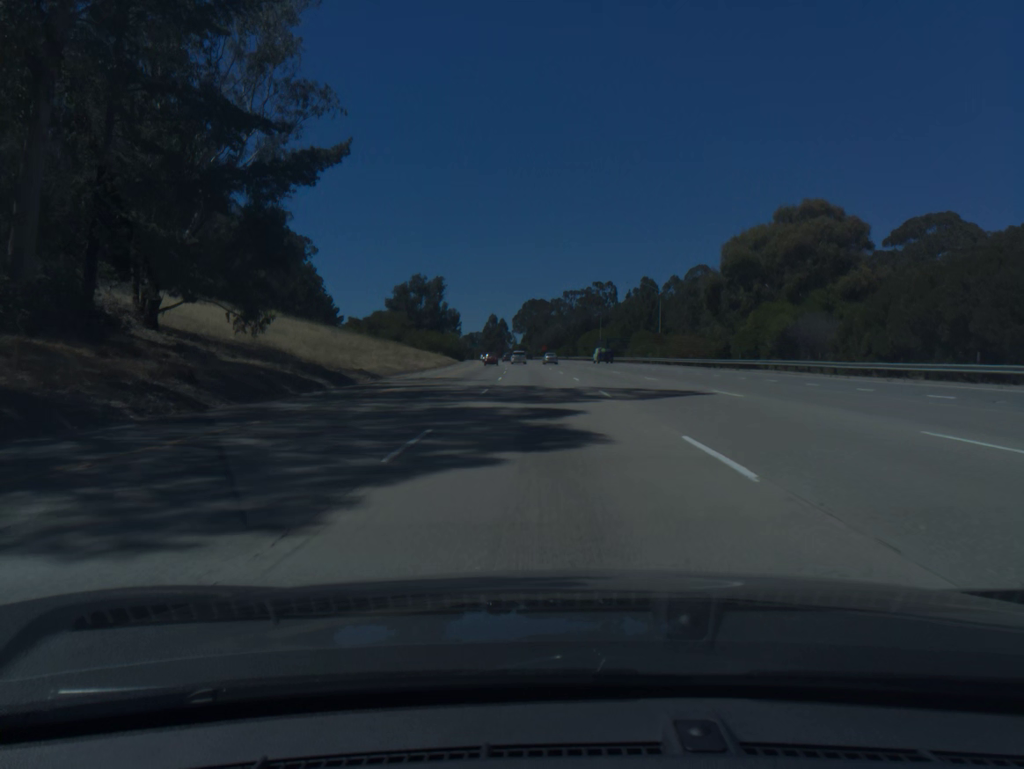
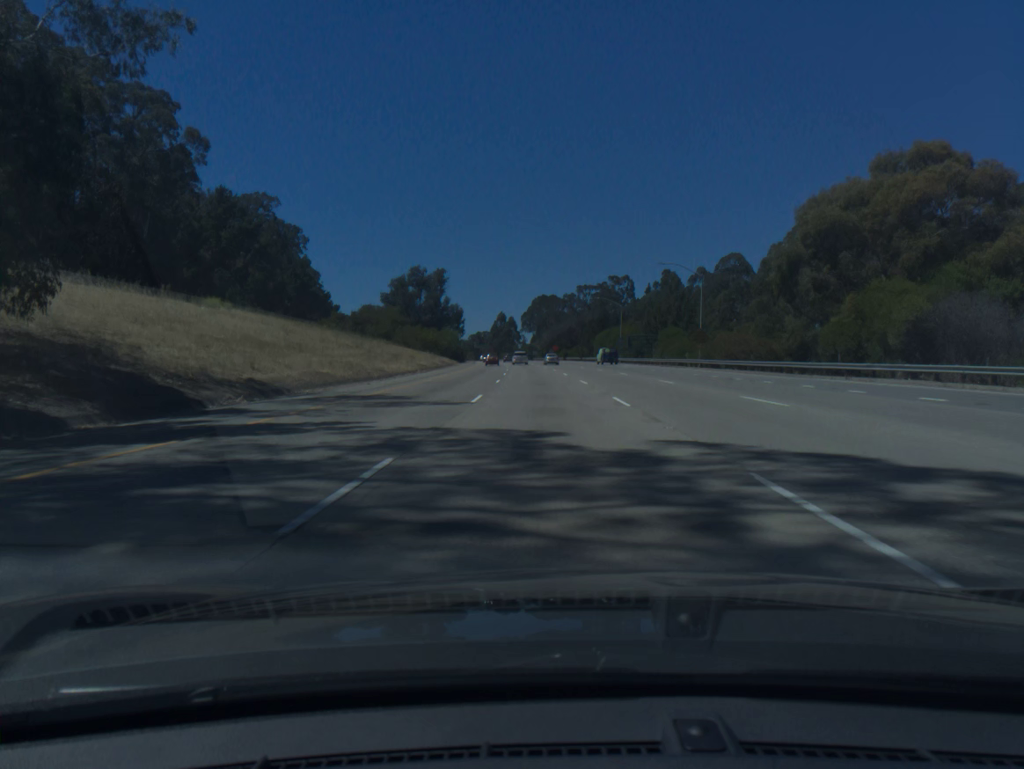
(-0.1, +18.4) m; -1°
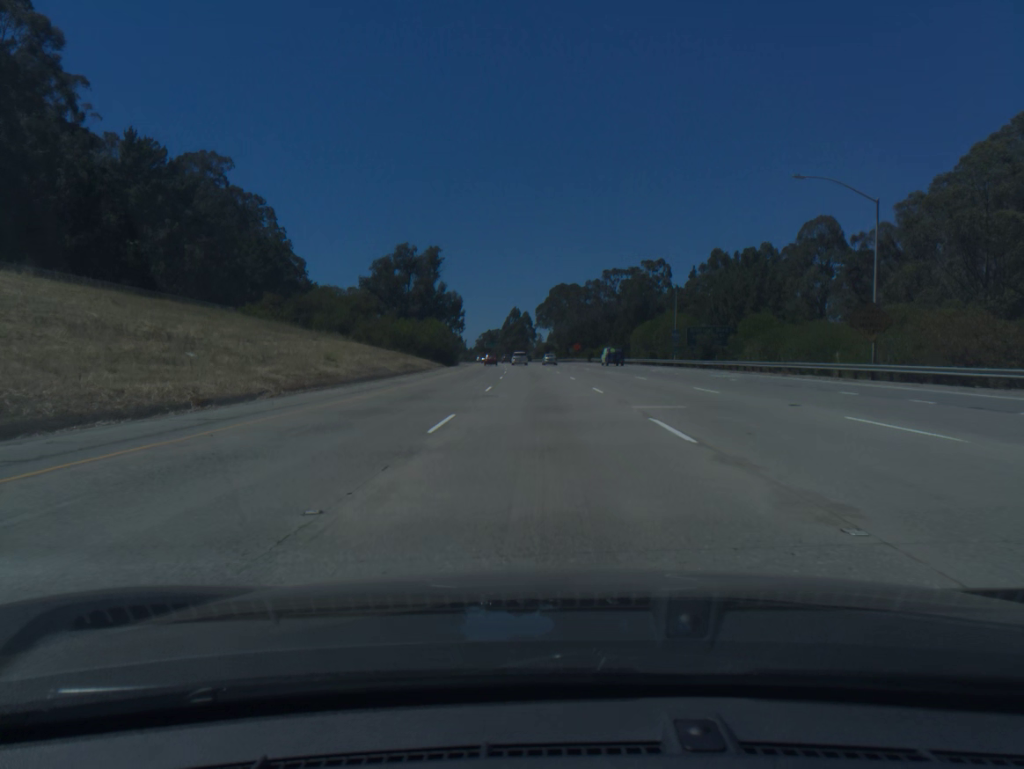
(-0.4, +36.7) m; -1°
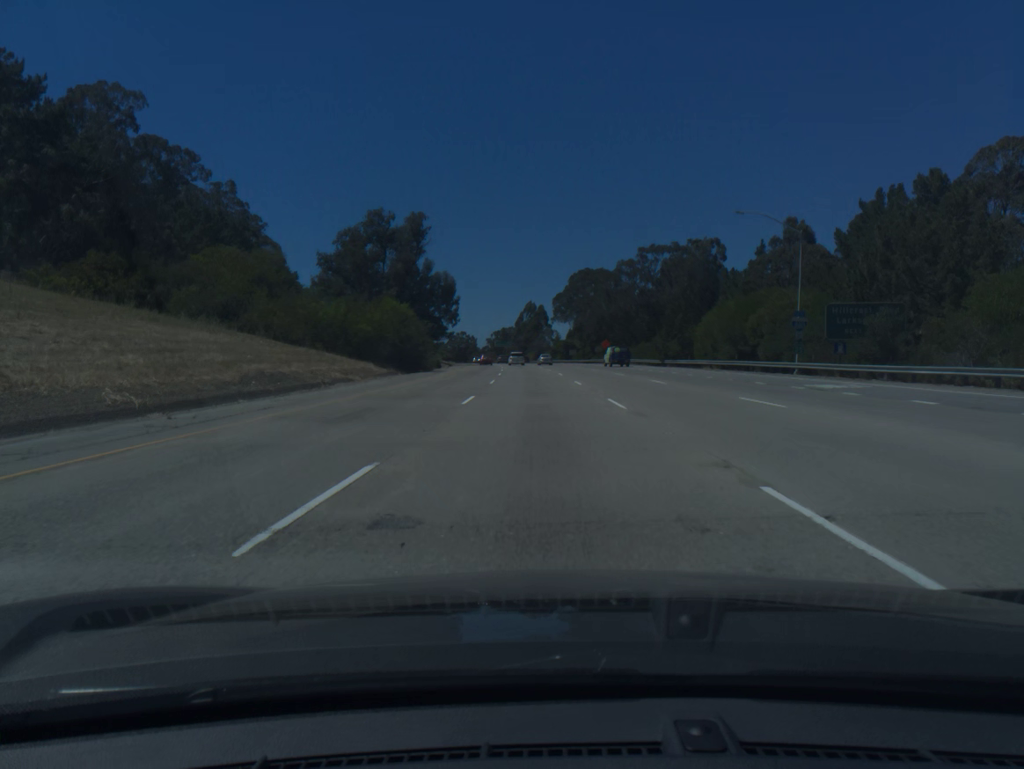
(-0.4, +36.7) m; -1°
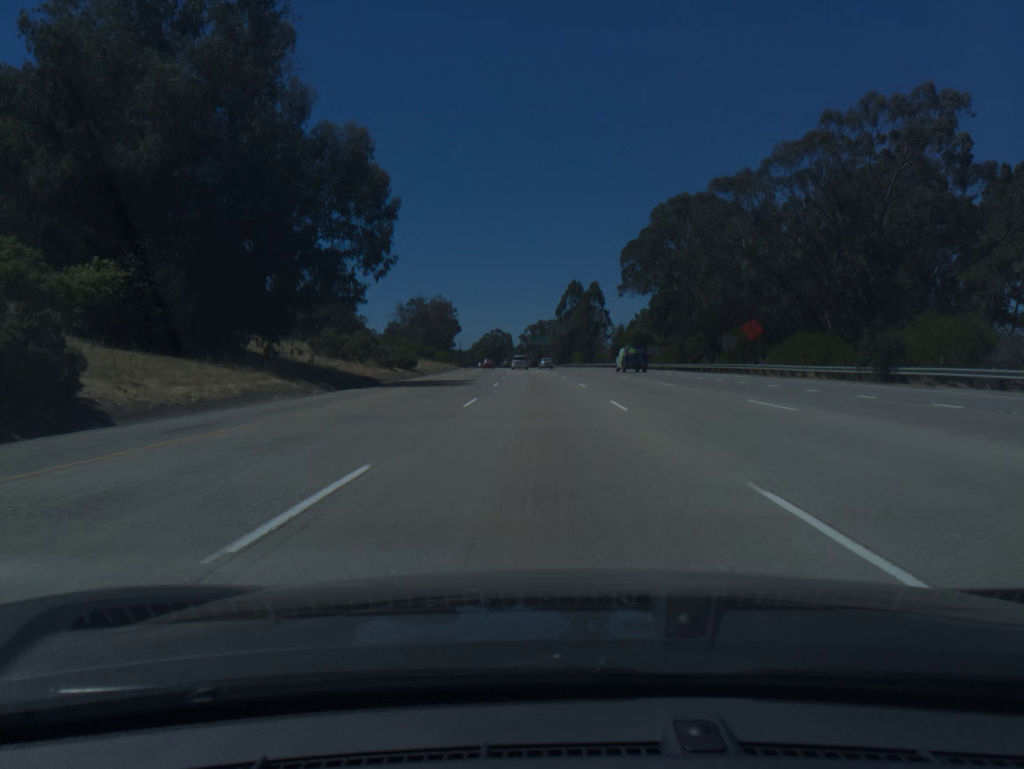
(-1.9, +73.3) m; -3°
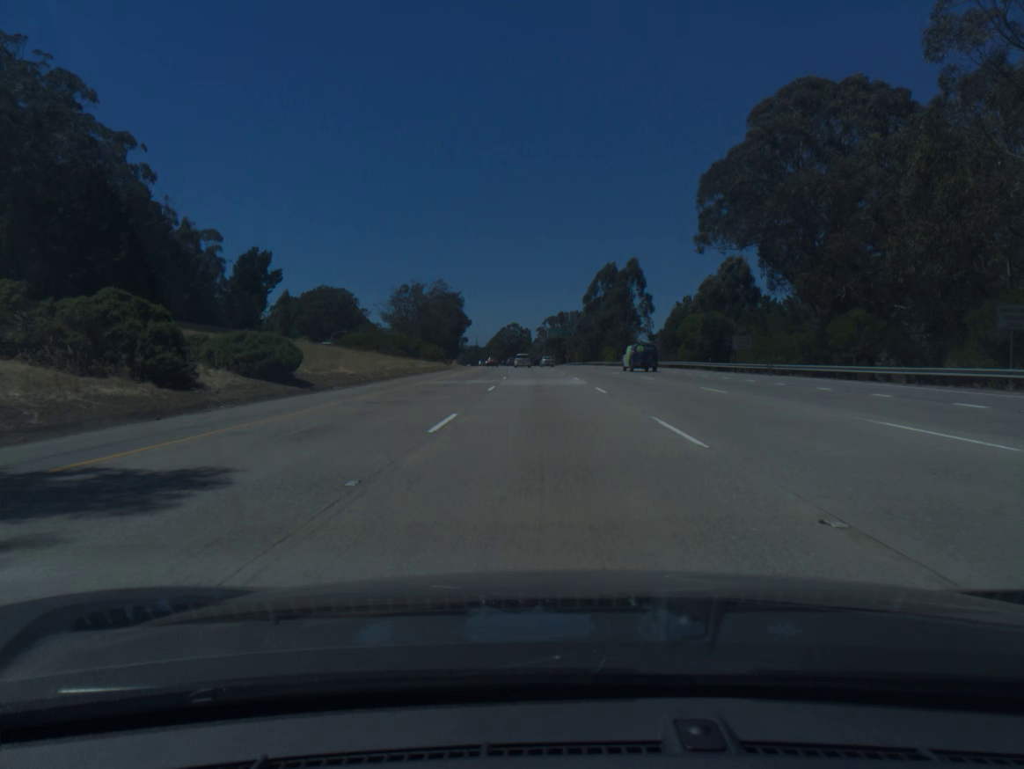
(-0.5, +36.6) m; -2°
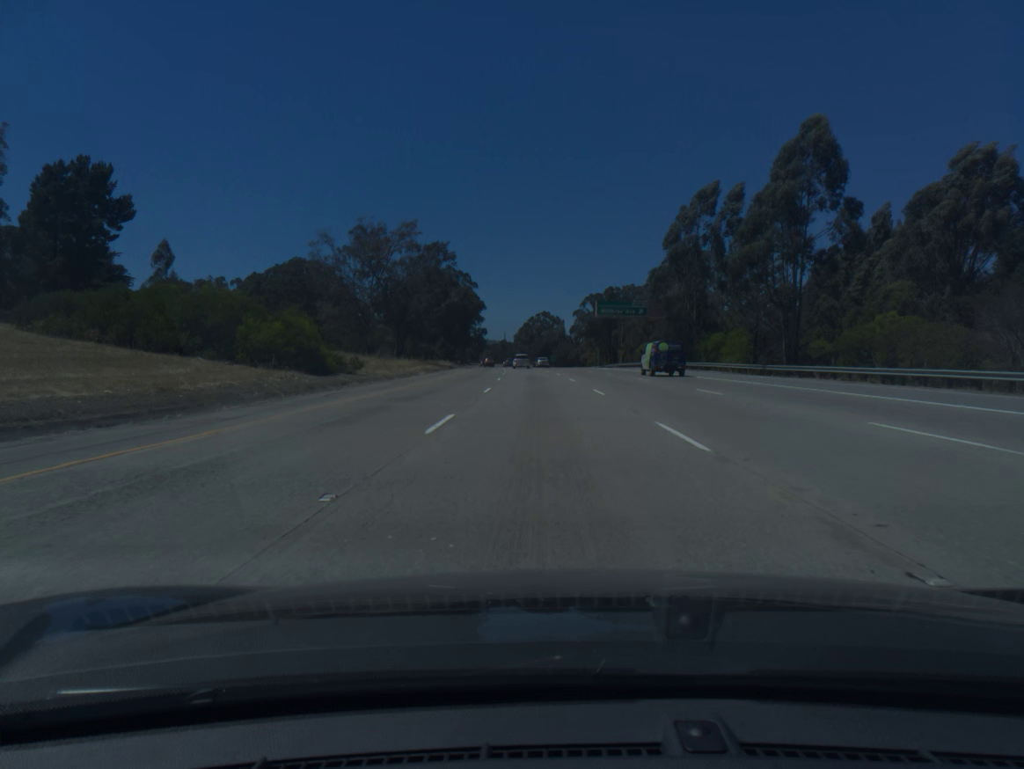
(-1.4, +73.3) m; -2°
